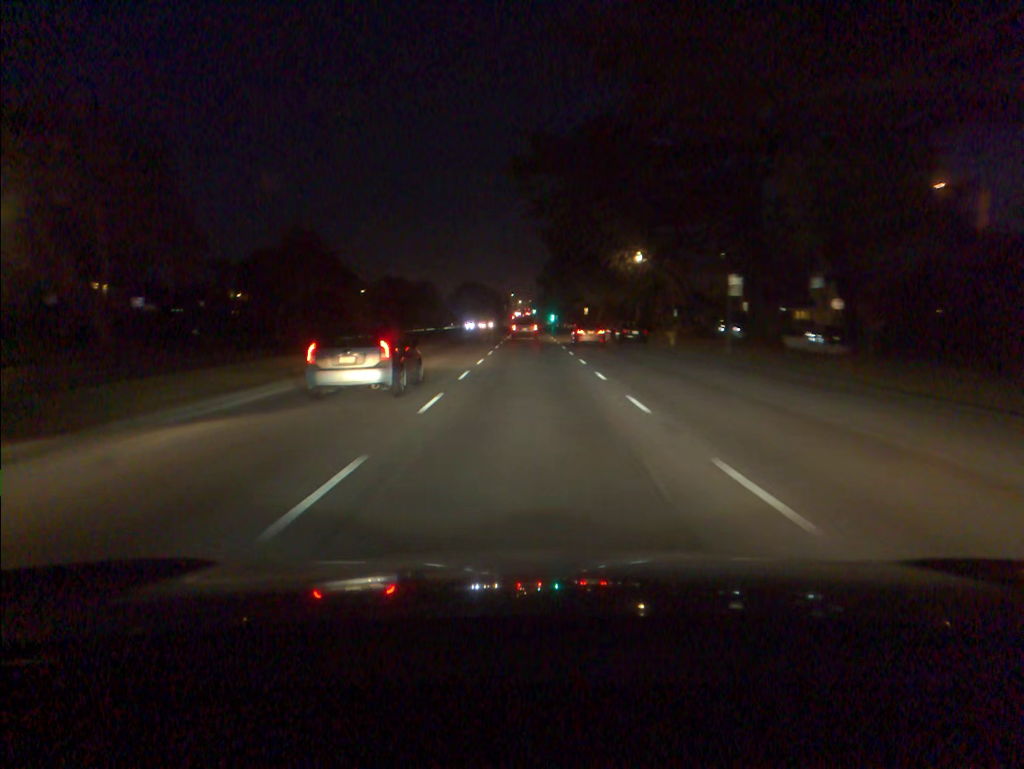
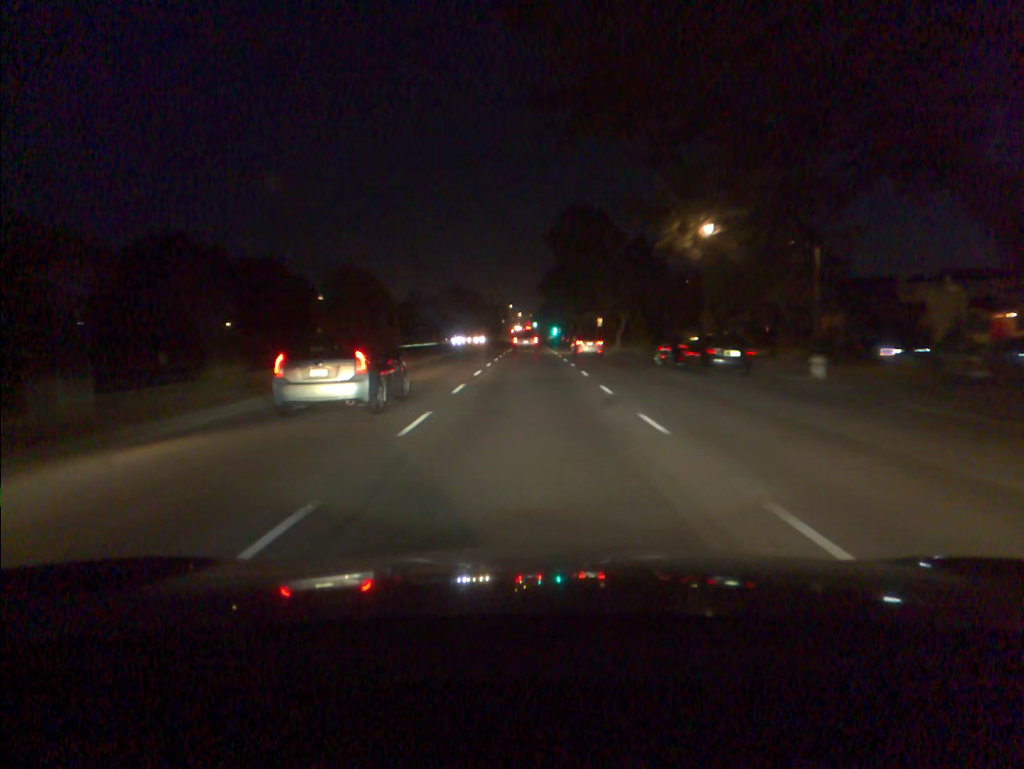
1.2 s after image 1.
(0.0, +23.6) m; 0°
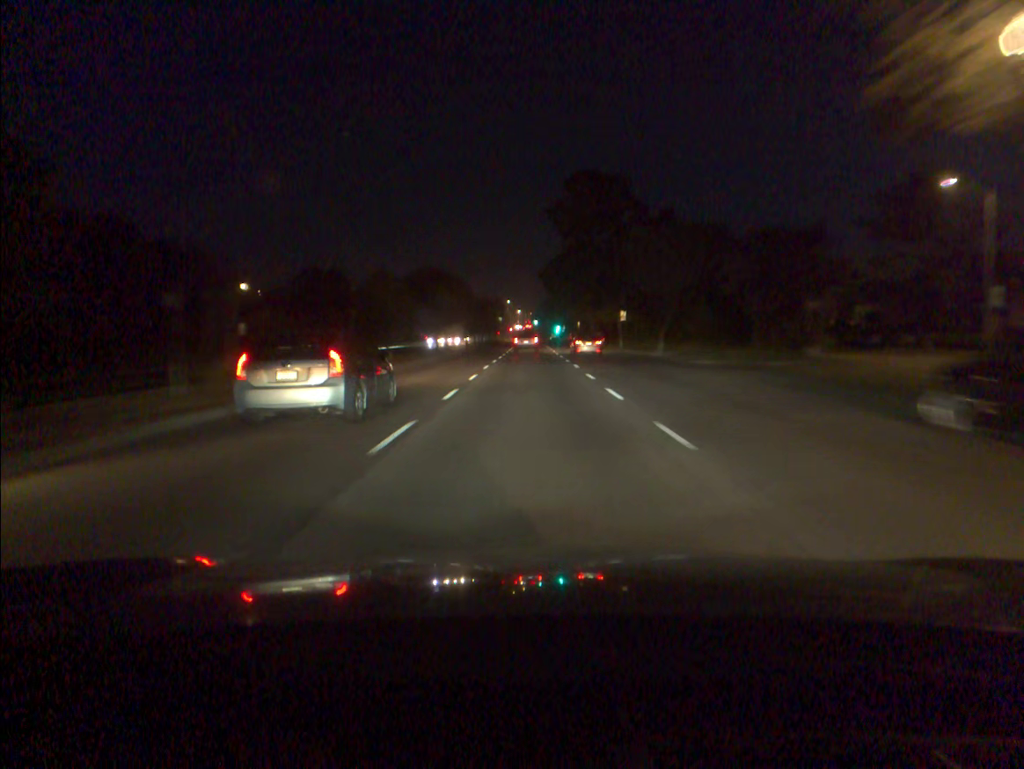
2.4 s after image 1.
(0.0, +24.0) m; 0°
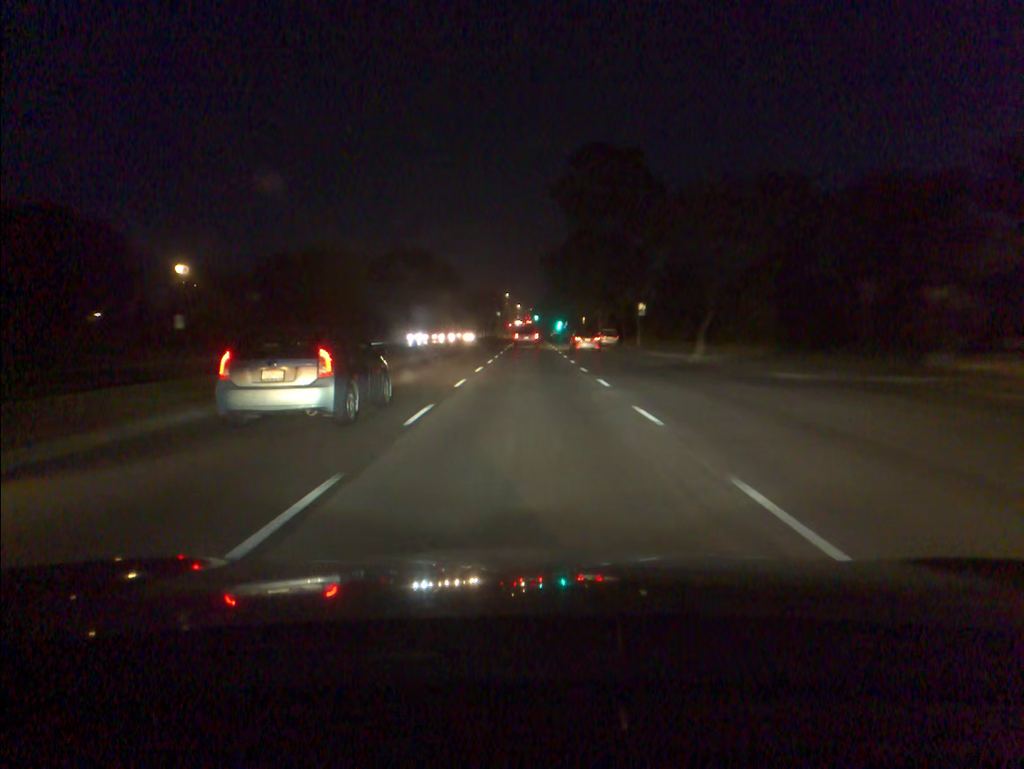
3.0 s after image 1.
(0.0, +12.0) m; 0°
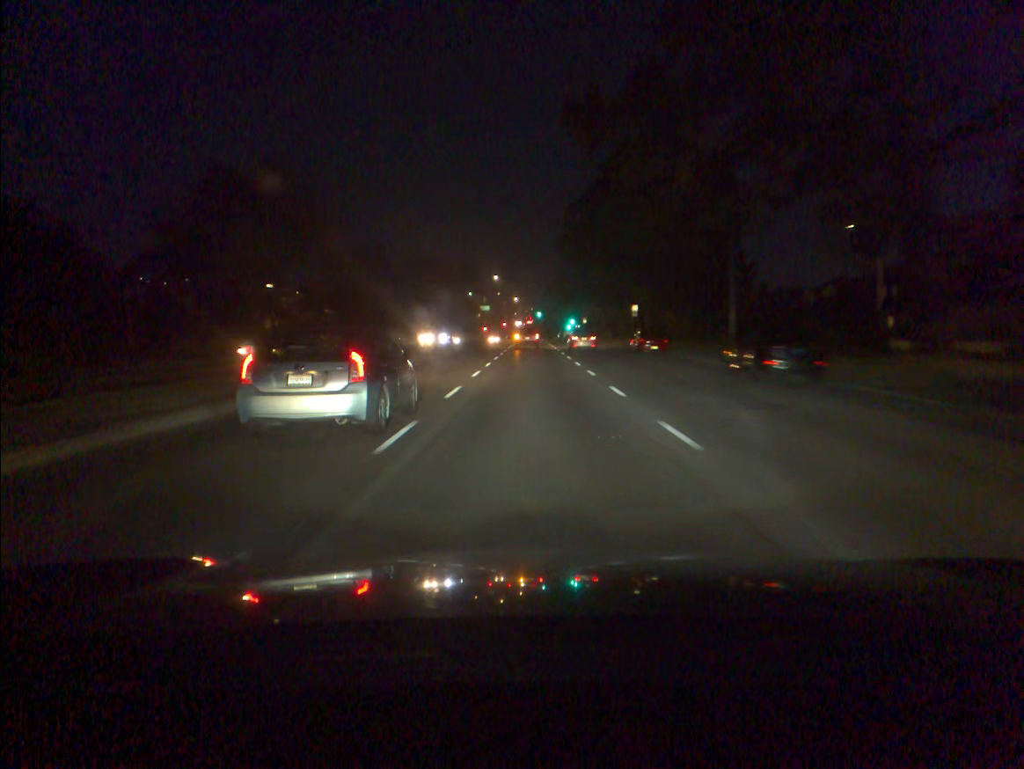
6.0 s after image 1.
(-0.1, +60.7) m; 0°
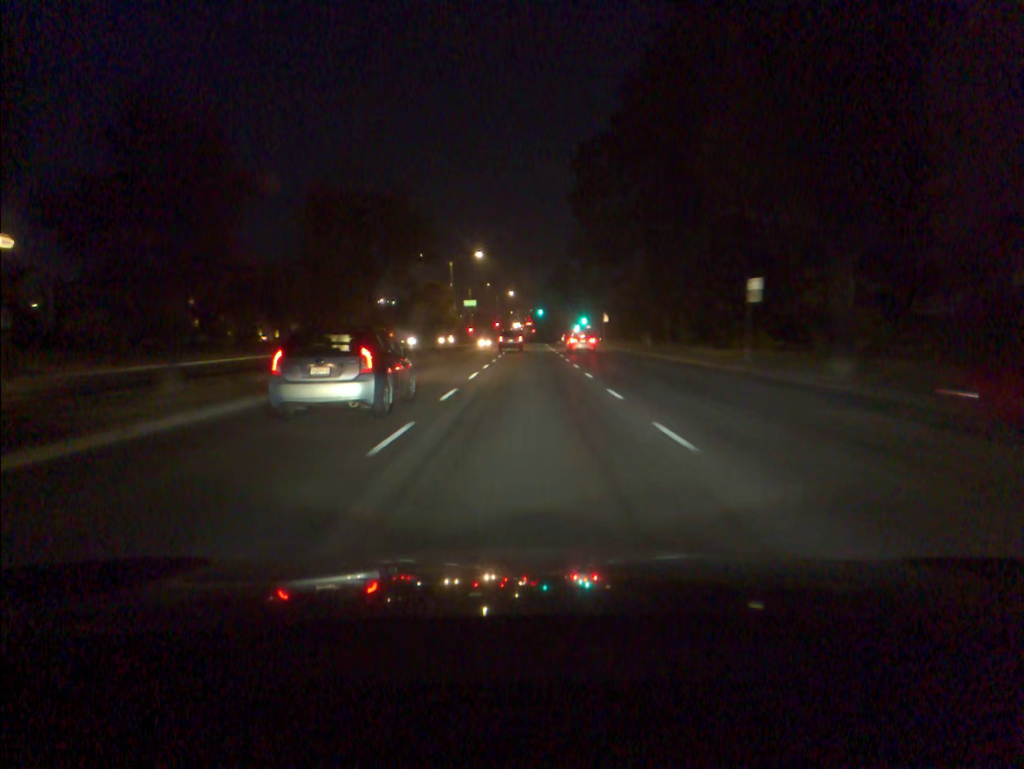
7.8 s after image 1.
(0.0, +36.5) m; 0°
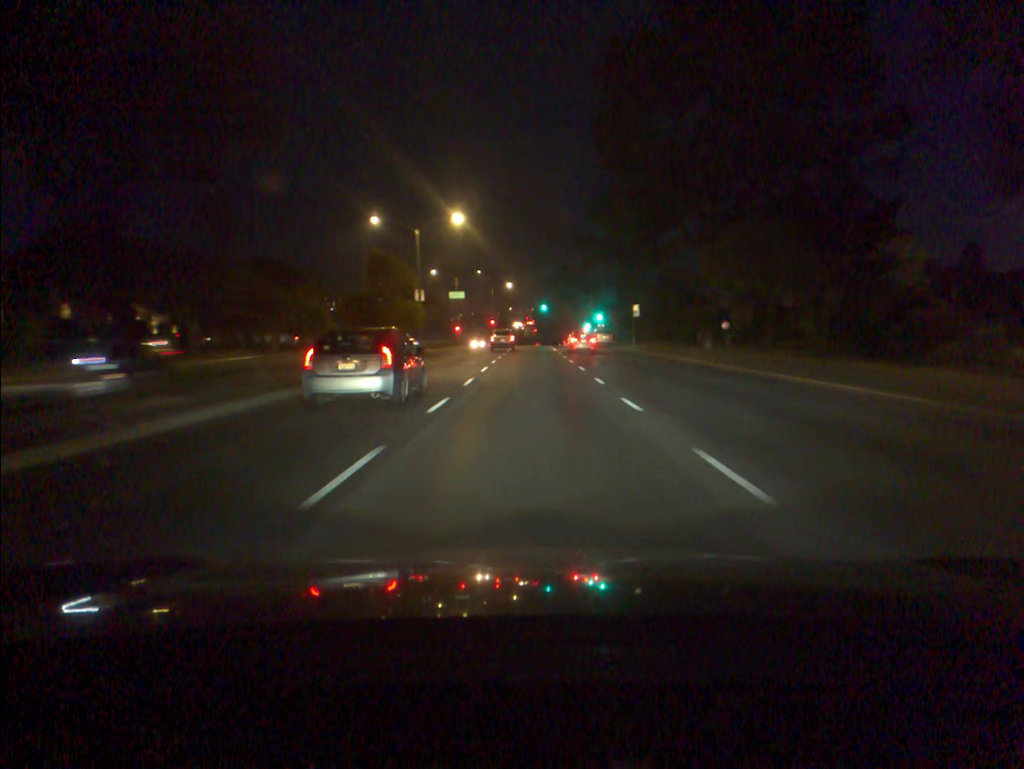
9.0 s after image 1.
(0.0, +24.3) m; 0°
